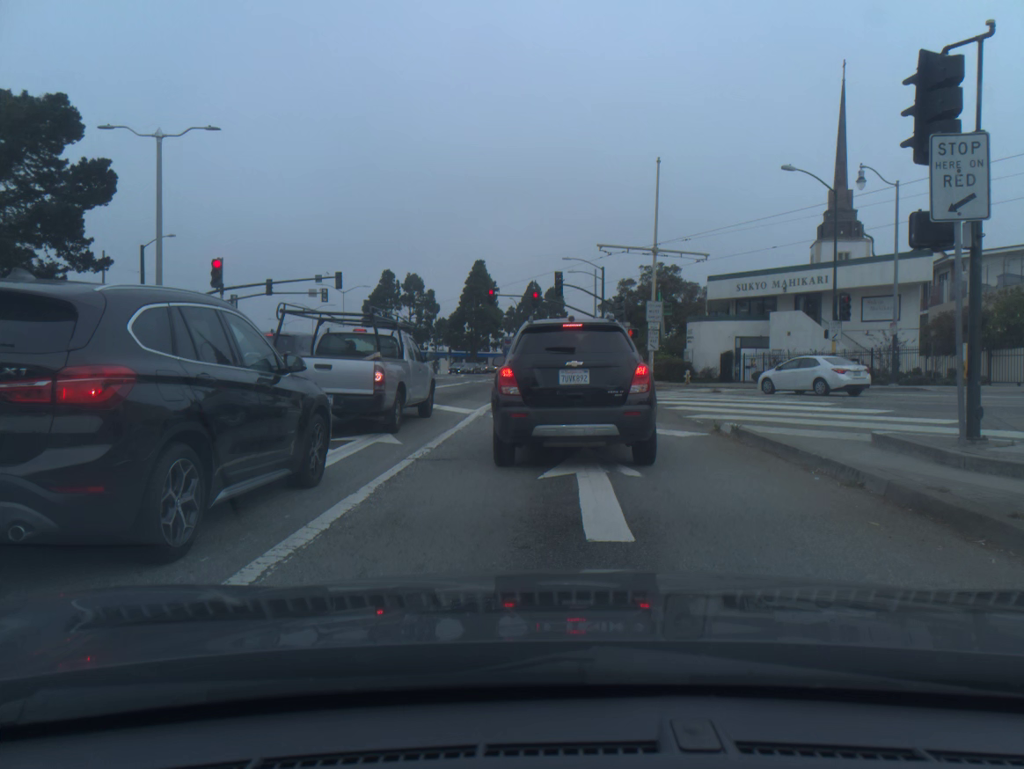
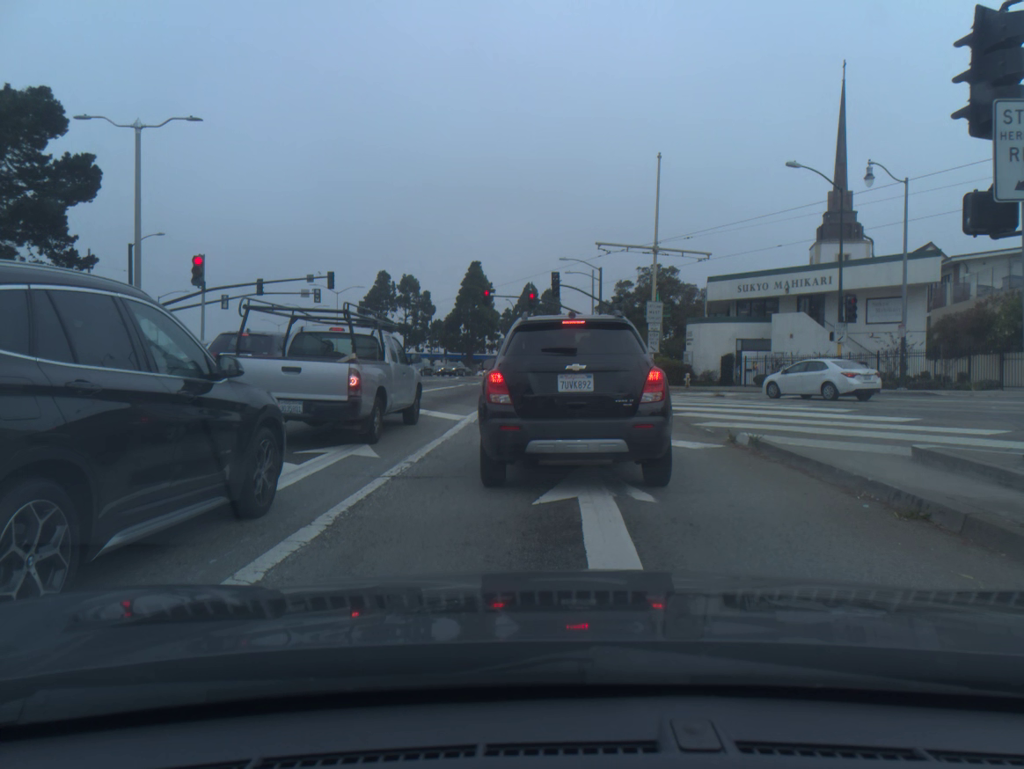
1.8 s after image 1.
(0.0, +1.2) m; 0°
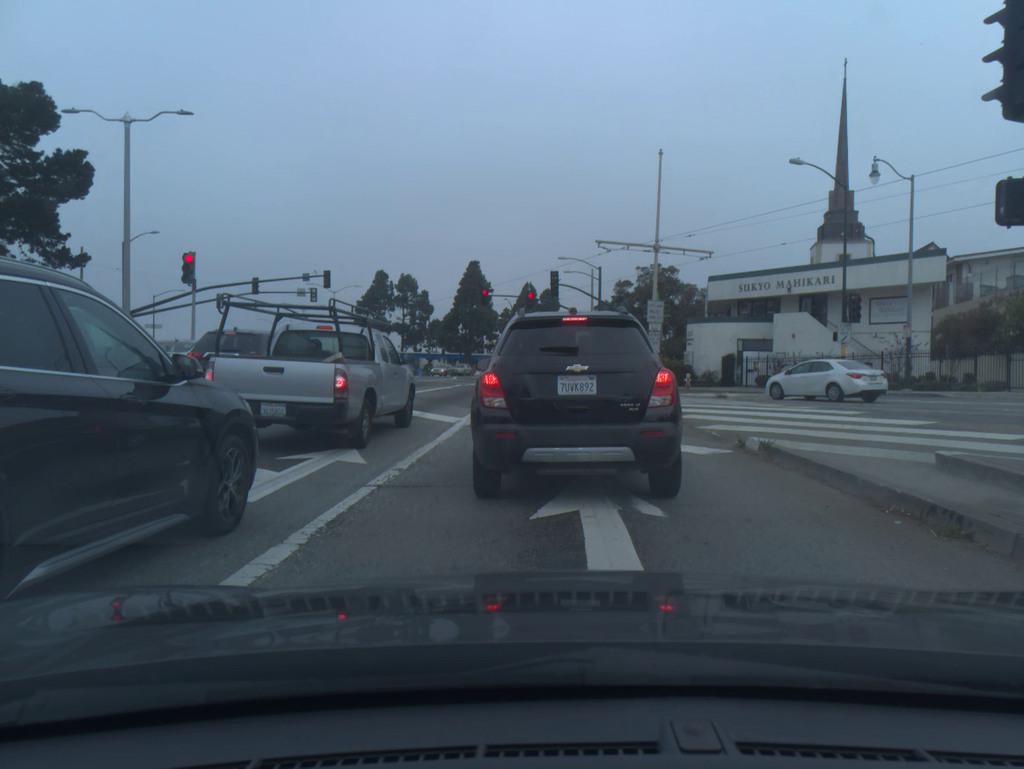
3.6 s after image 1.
(0.0, +0.5) m; 0°
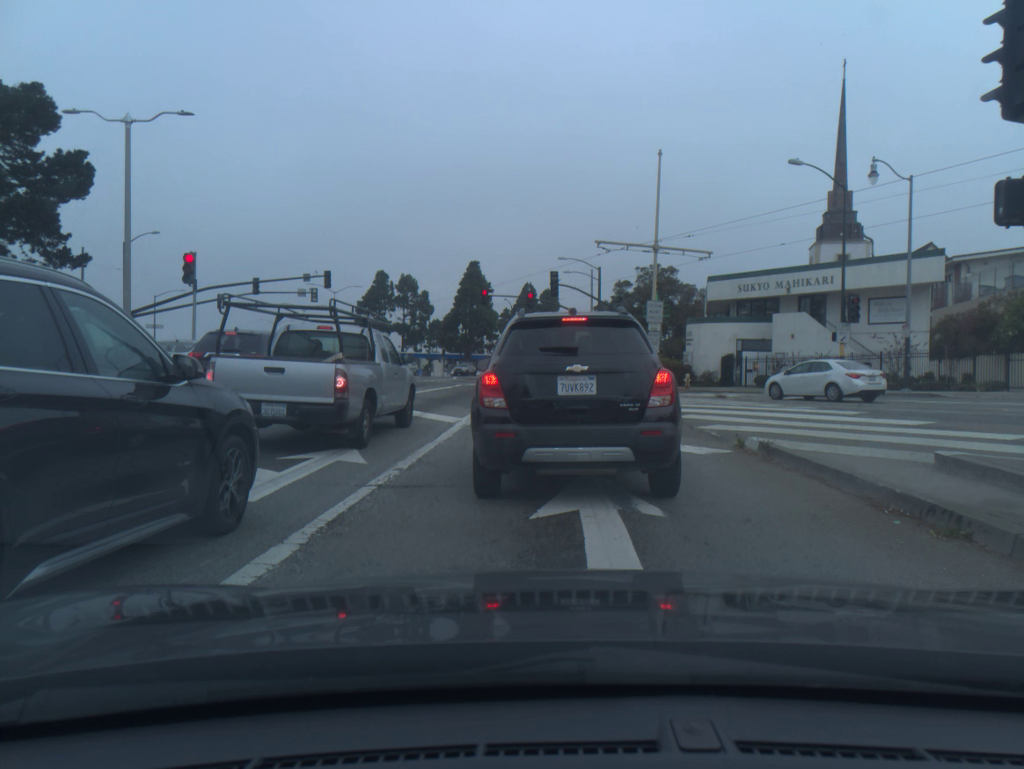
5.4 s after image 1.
(0.0, 0.0) m; 0°
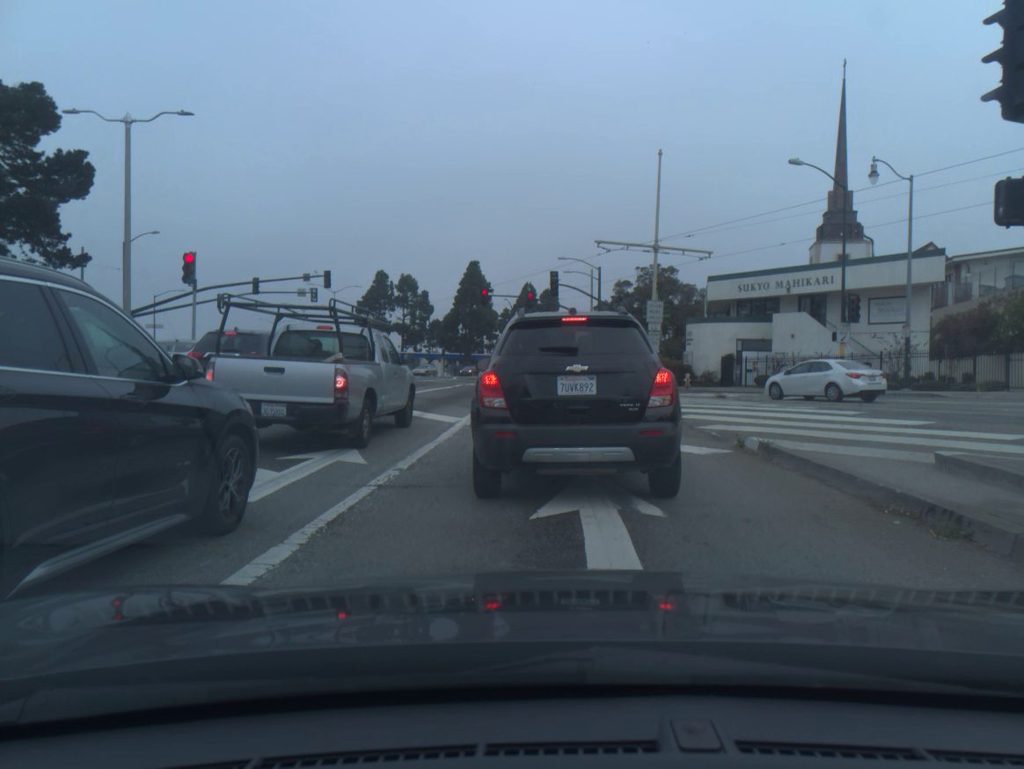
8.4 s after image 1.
(0.0, 0.0) m; 0°
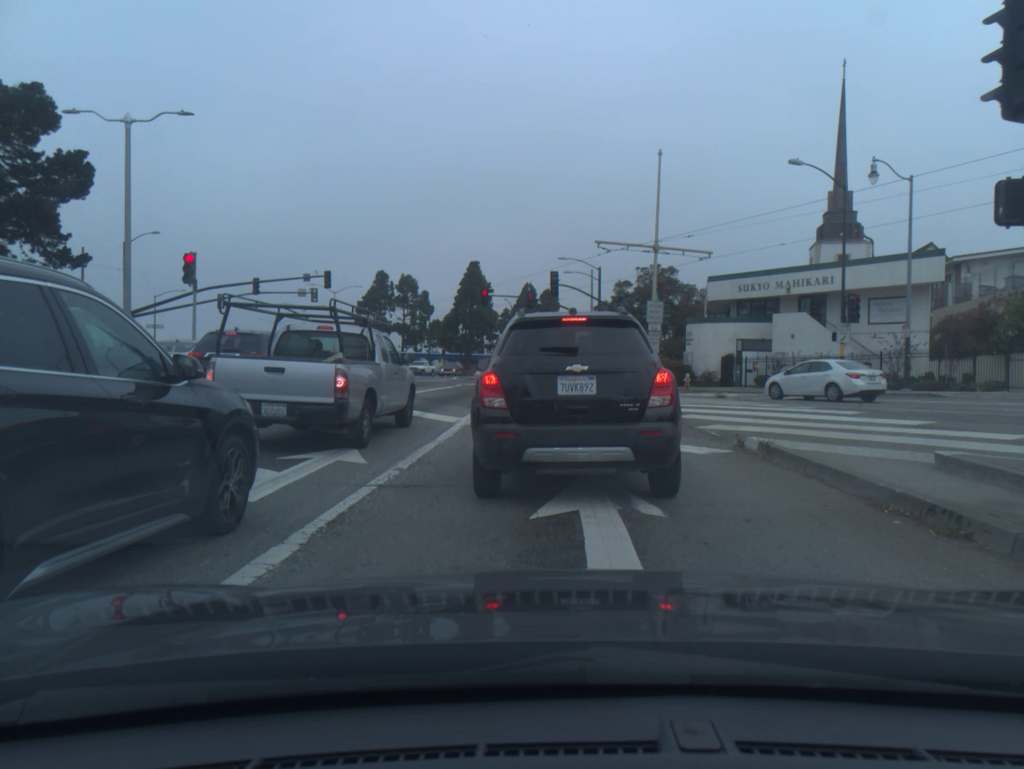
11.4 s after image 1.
(0.0, 0.0) m; 0°
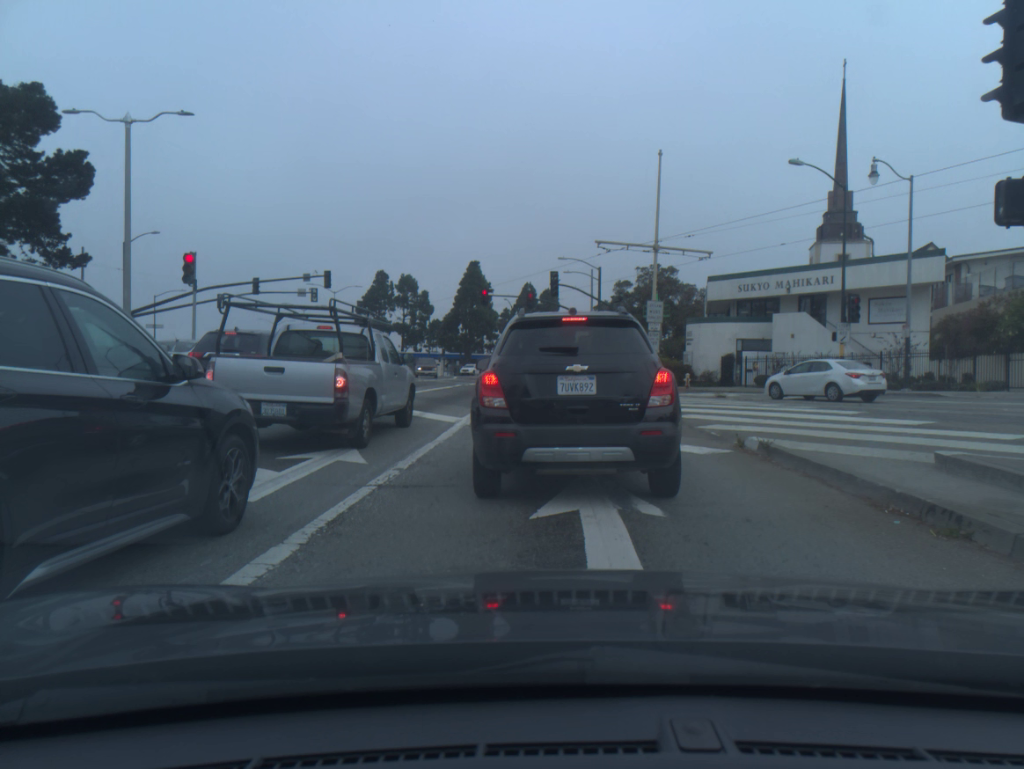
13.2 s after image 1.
(0.0, 0.0) m; 0°
